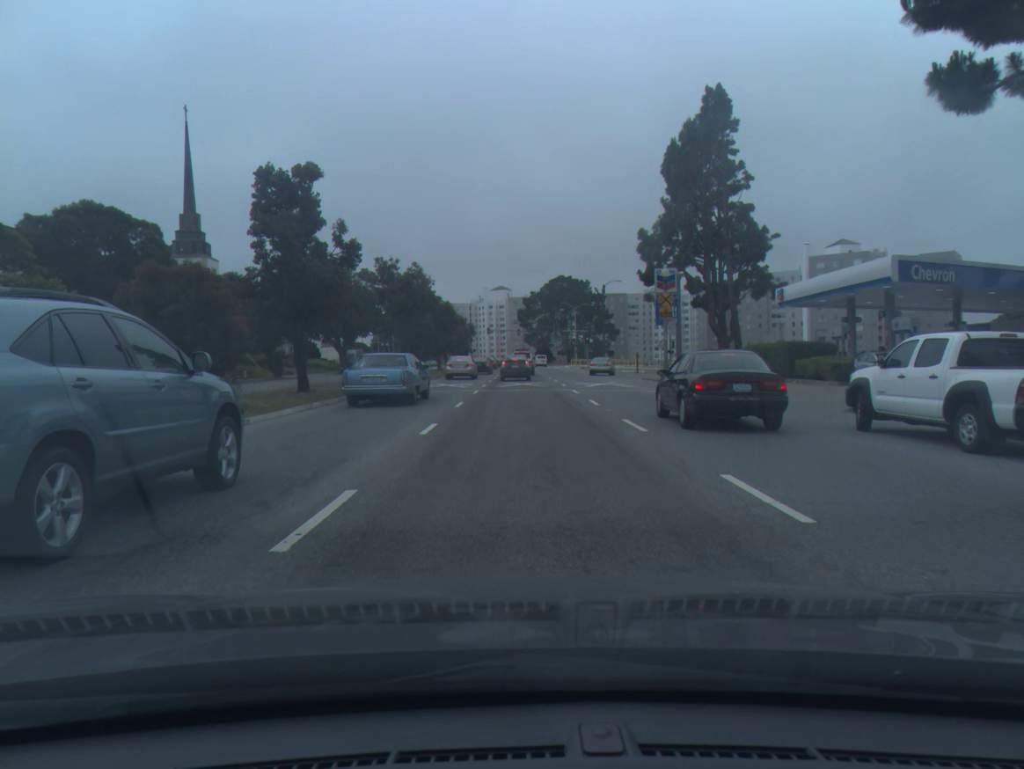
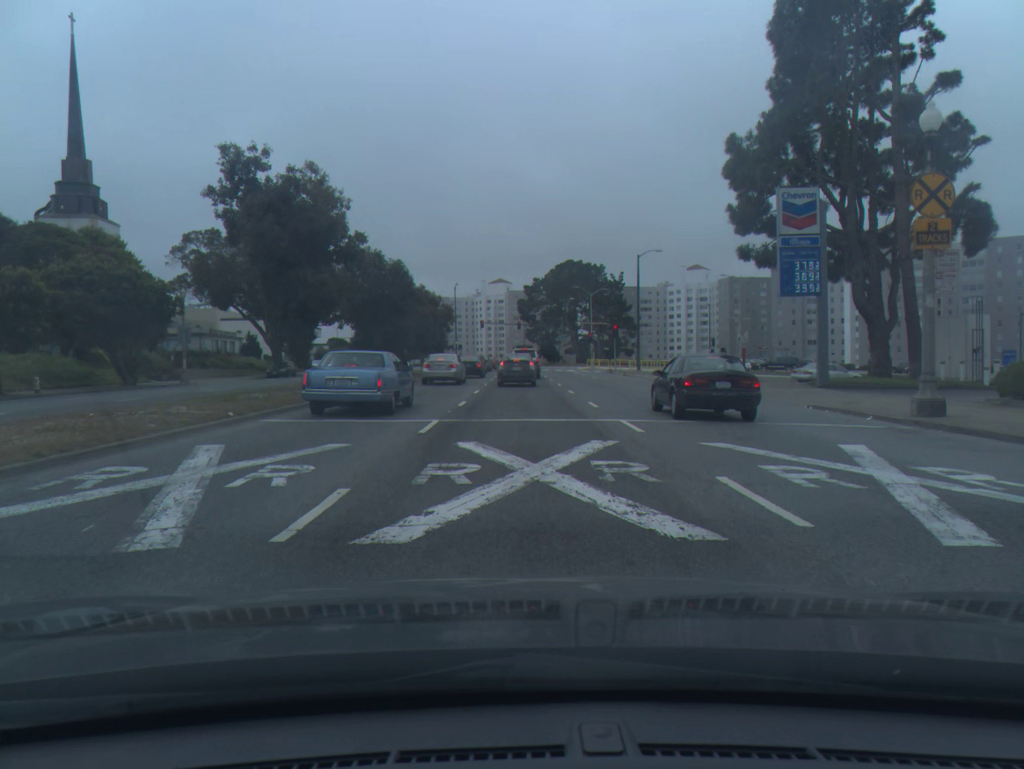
(+0.1, +29.4) m; 0°
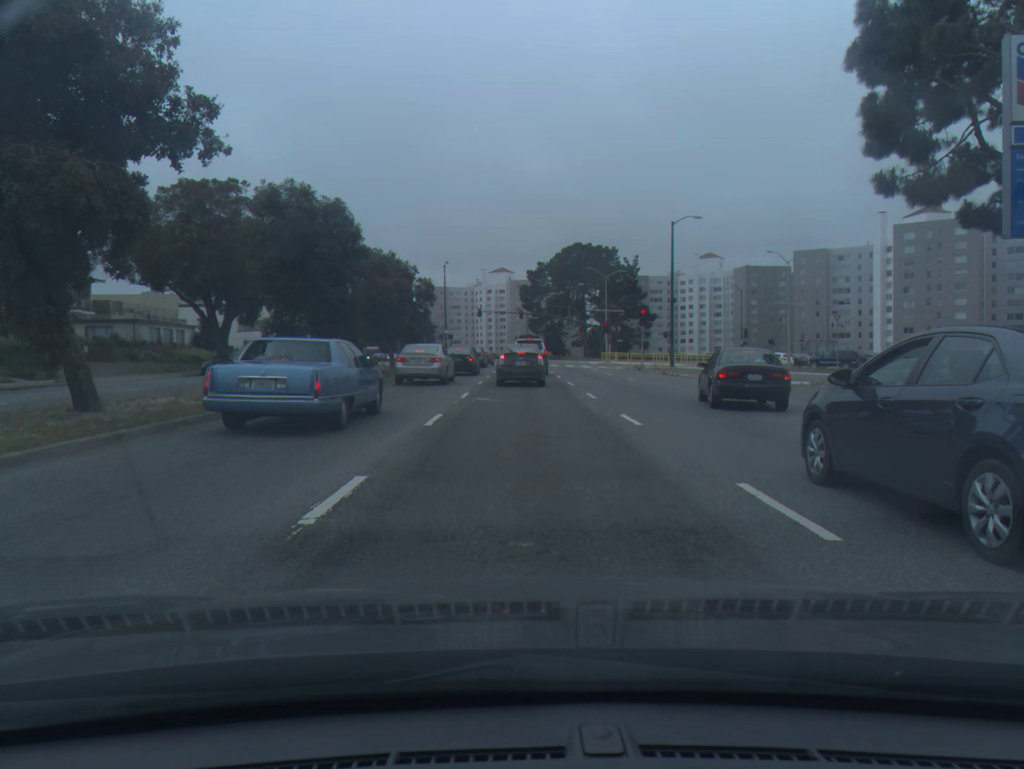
(0.0, +15.1) m; 0°
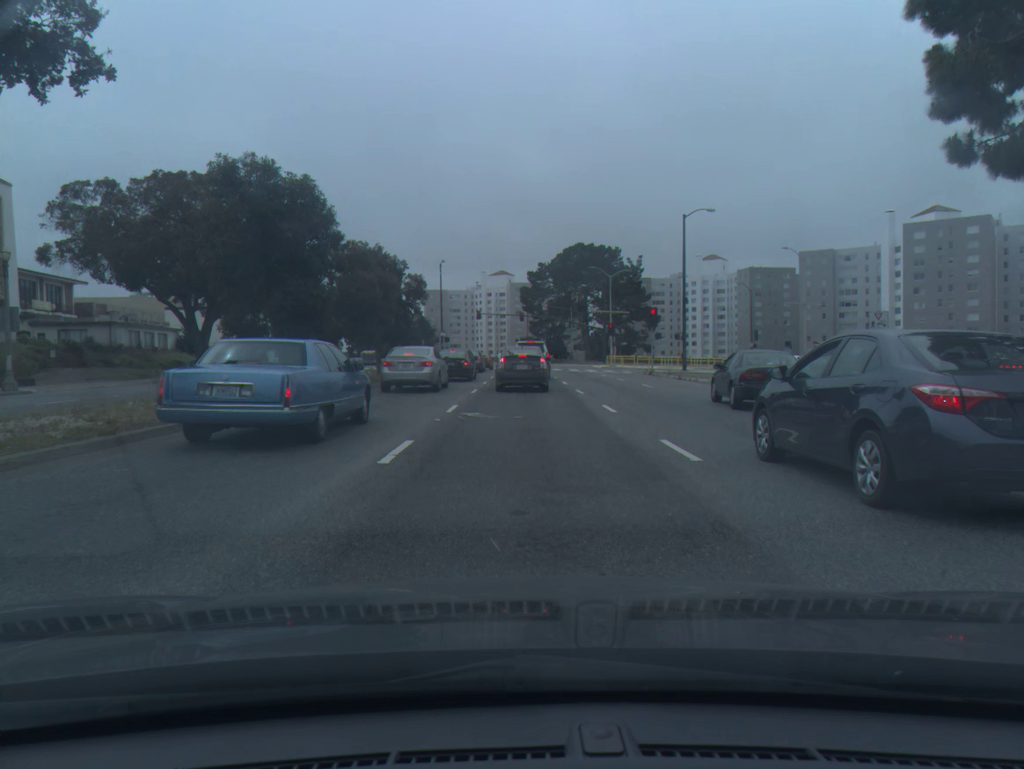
(0.0, +4.3) m; 0°
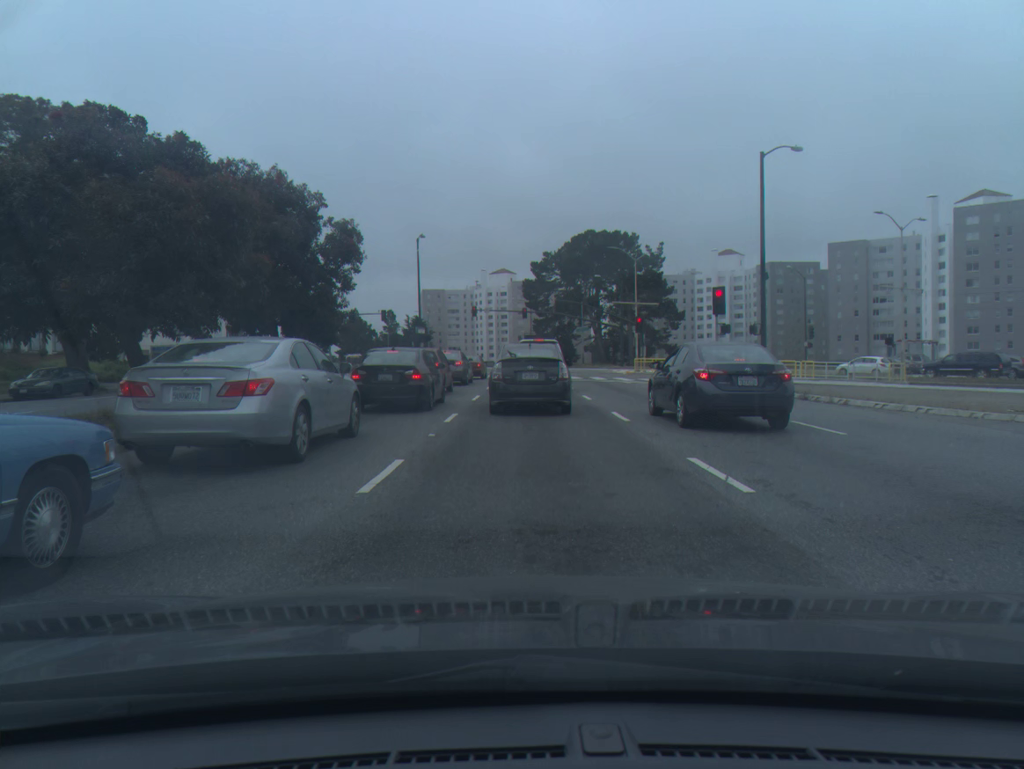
(0.0, +17.4) m; 0°
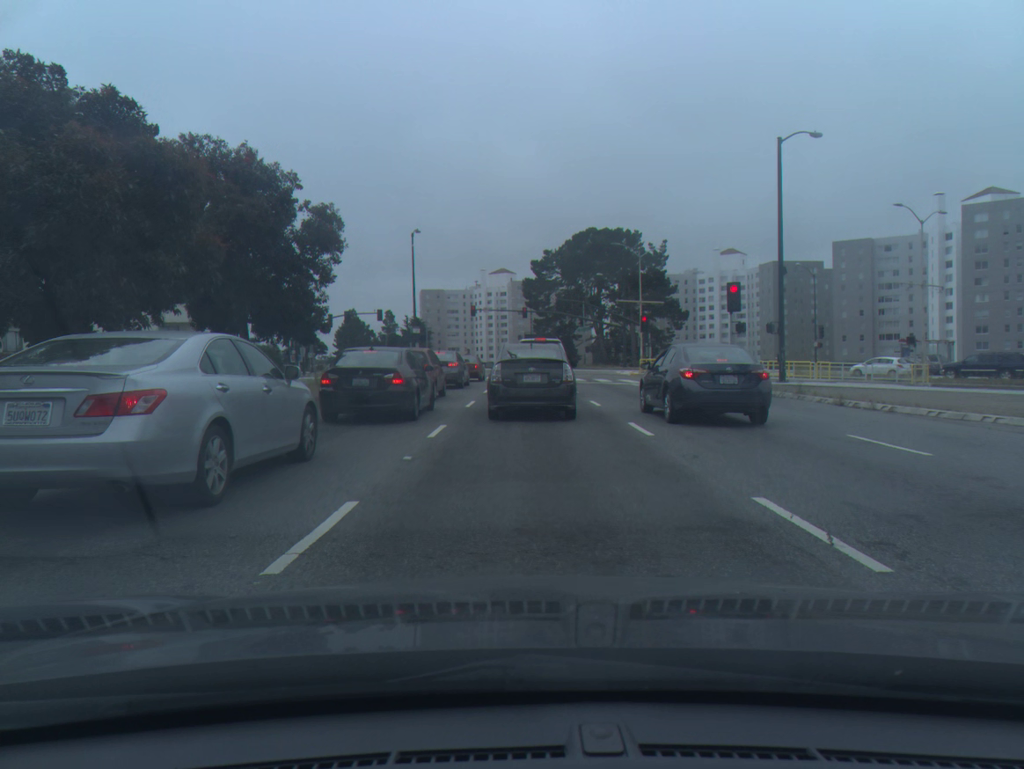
(0.0, +2.6) m; 0°
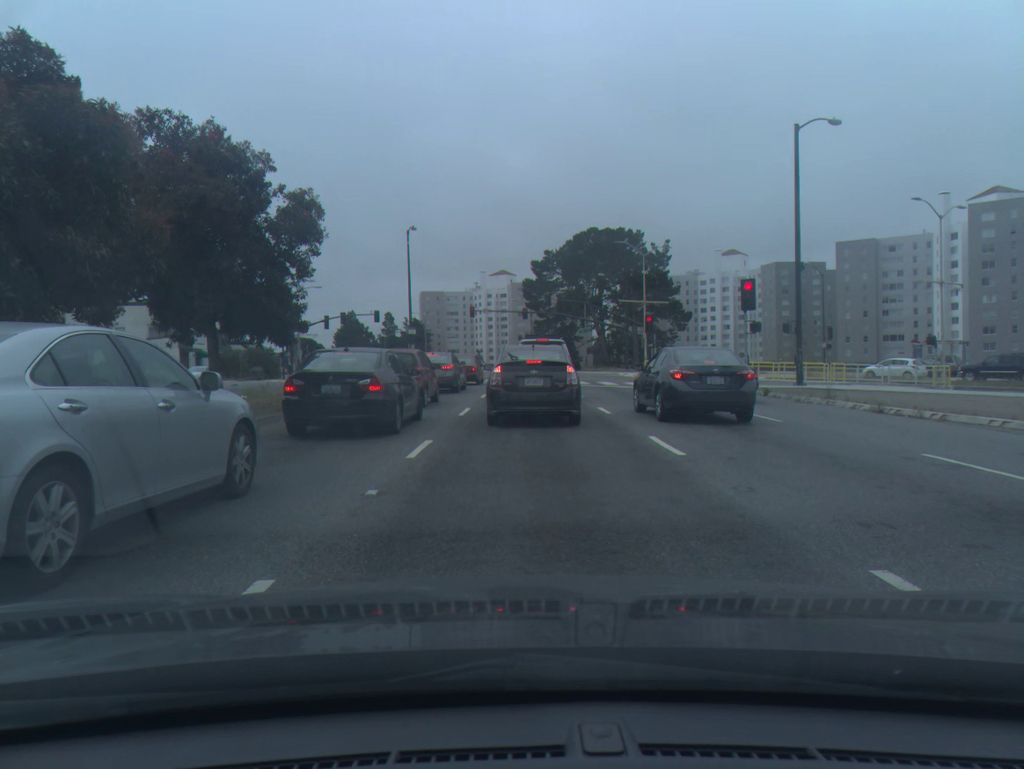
(0.0, +2.3) m; 0°
